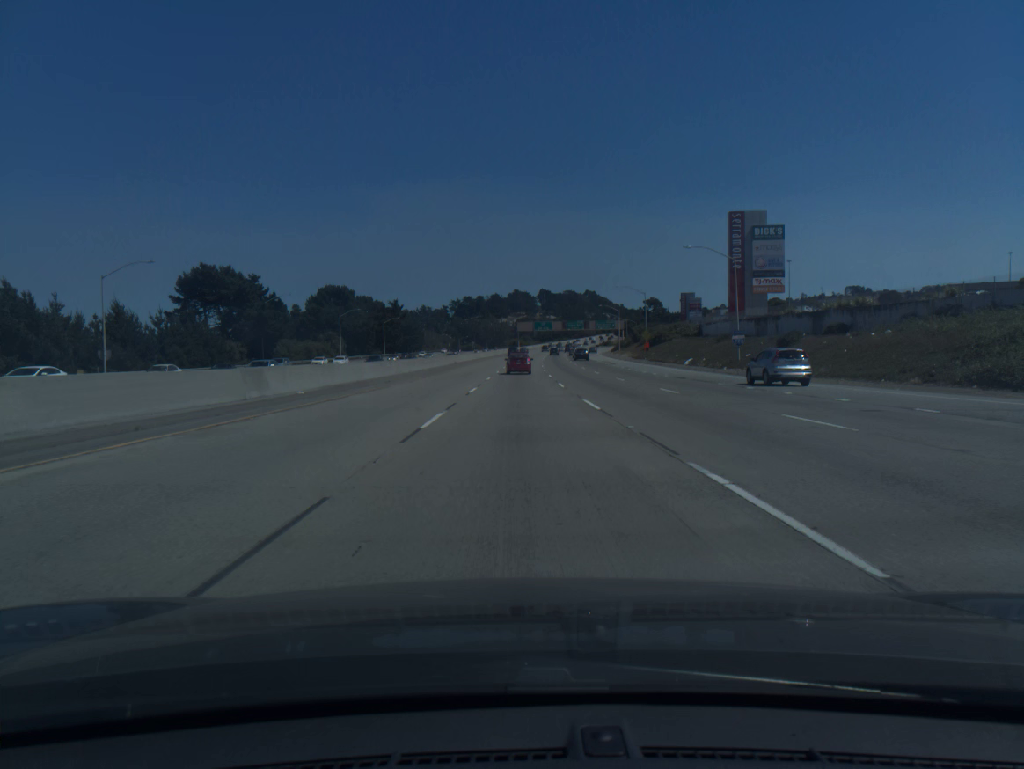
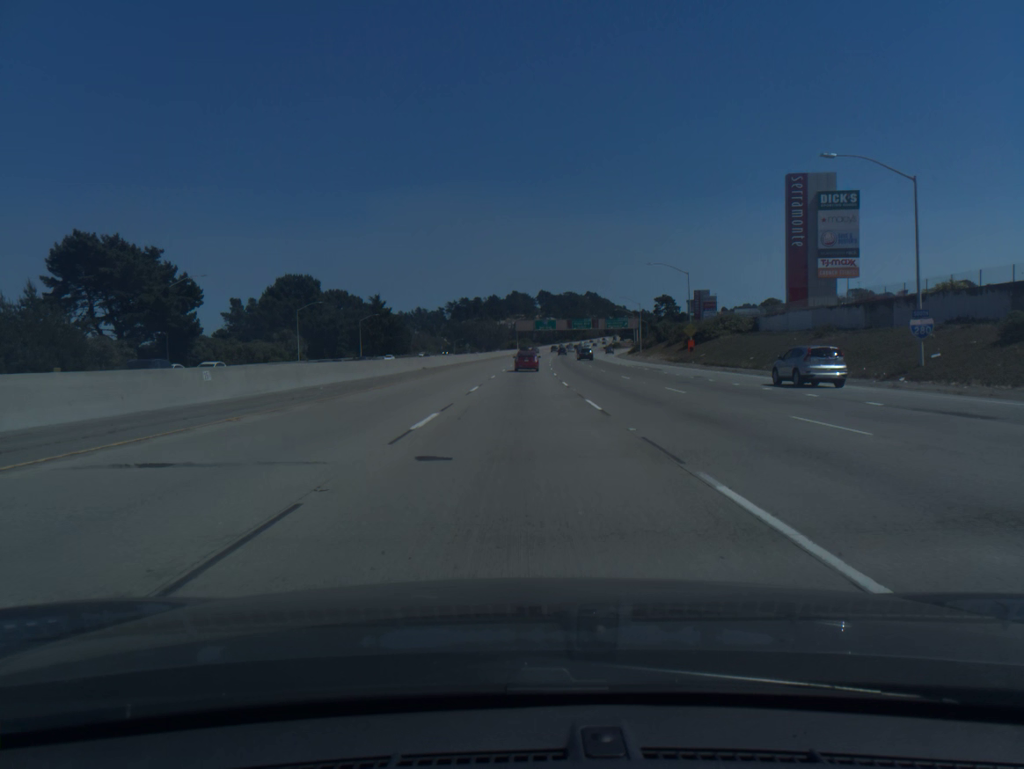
(0.0, +29.9) m; 0°
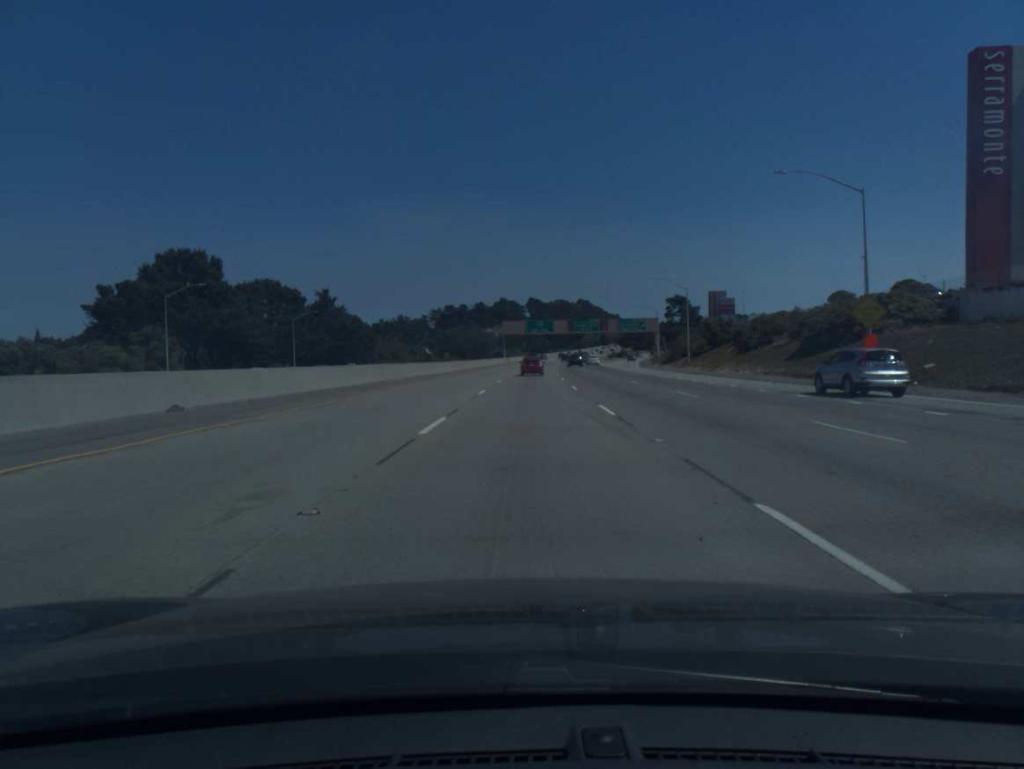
(+0.2, +44.8) m; +1°
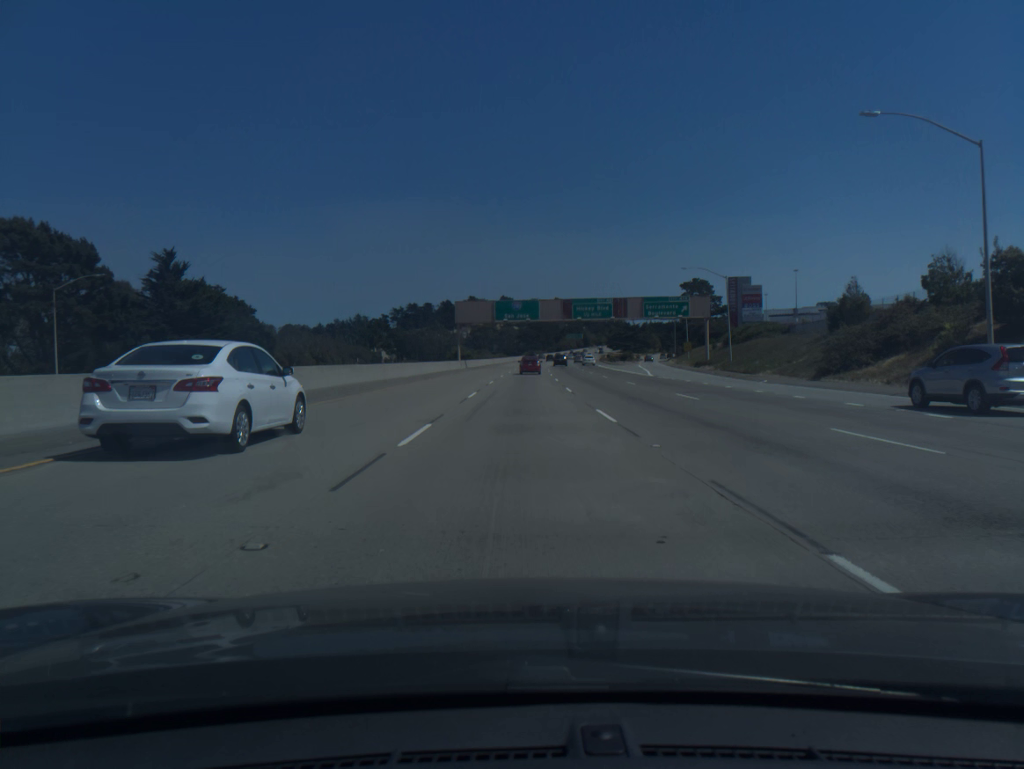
(+1.0, +60.1) m; +2°
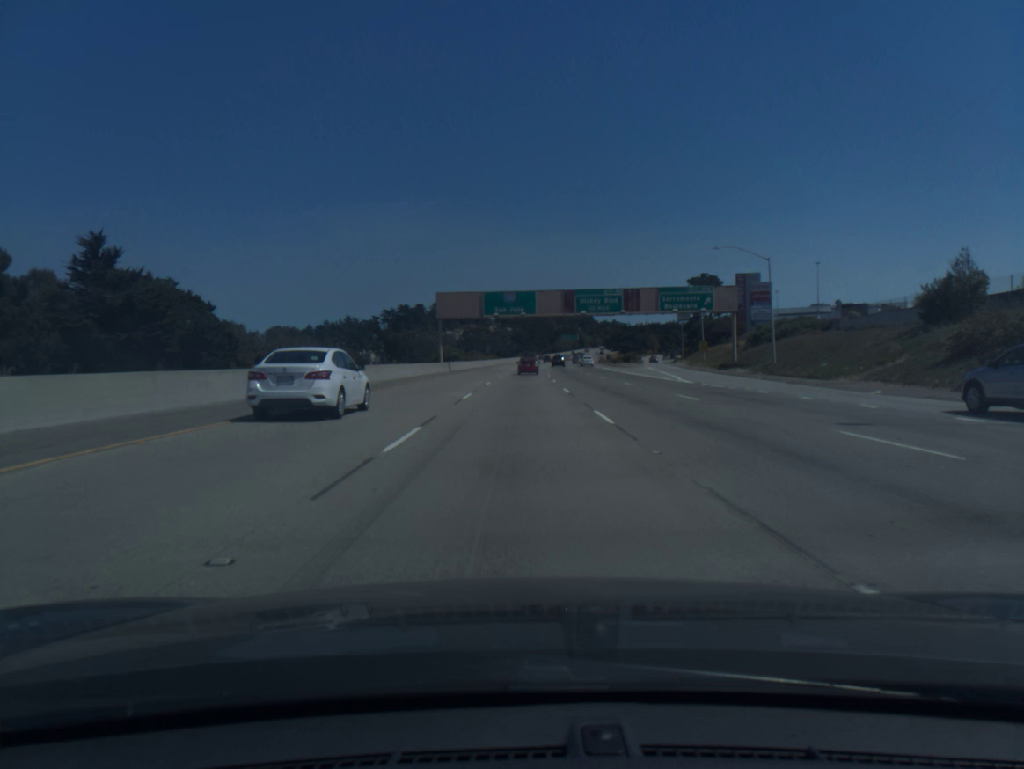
(+0.1, +15.3) m; 0°
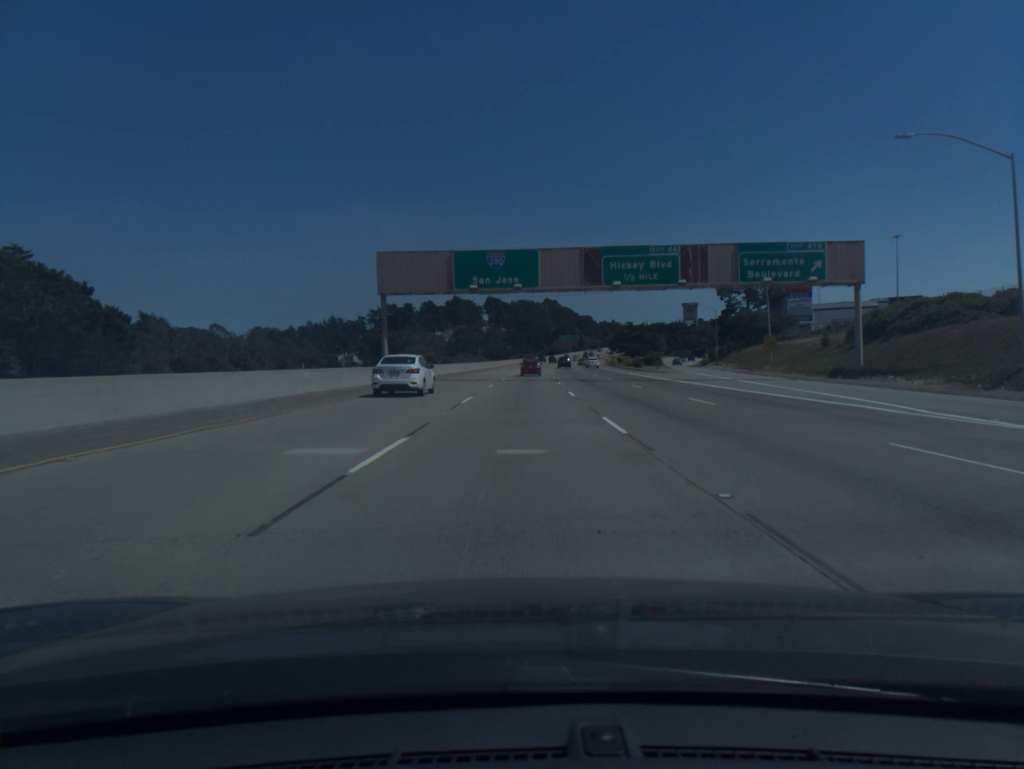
(+0.1, +30.9) m; 0°
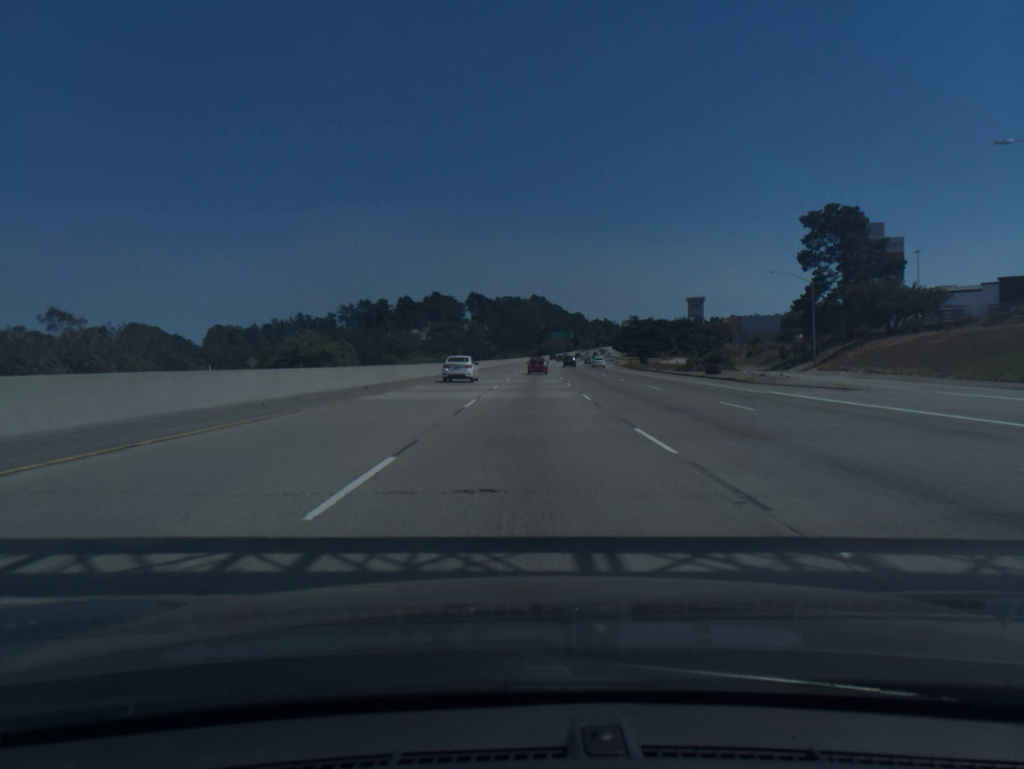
(+0.3, +47.1) m; +1°
